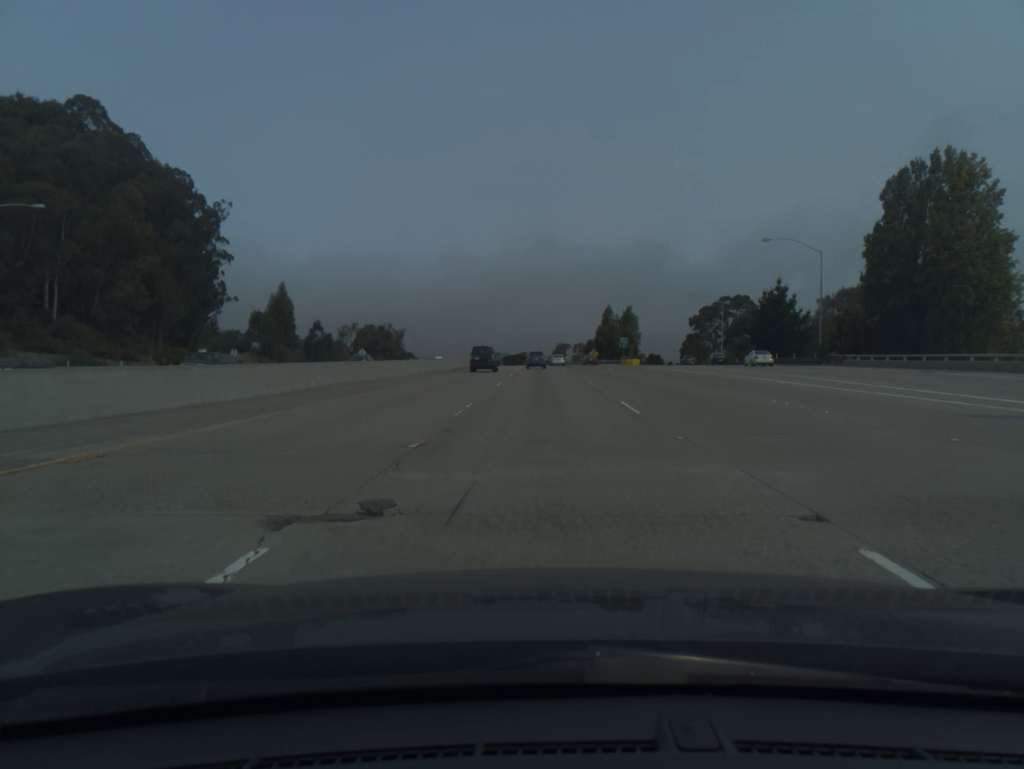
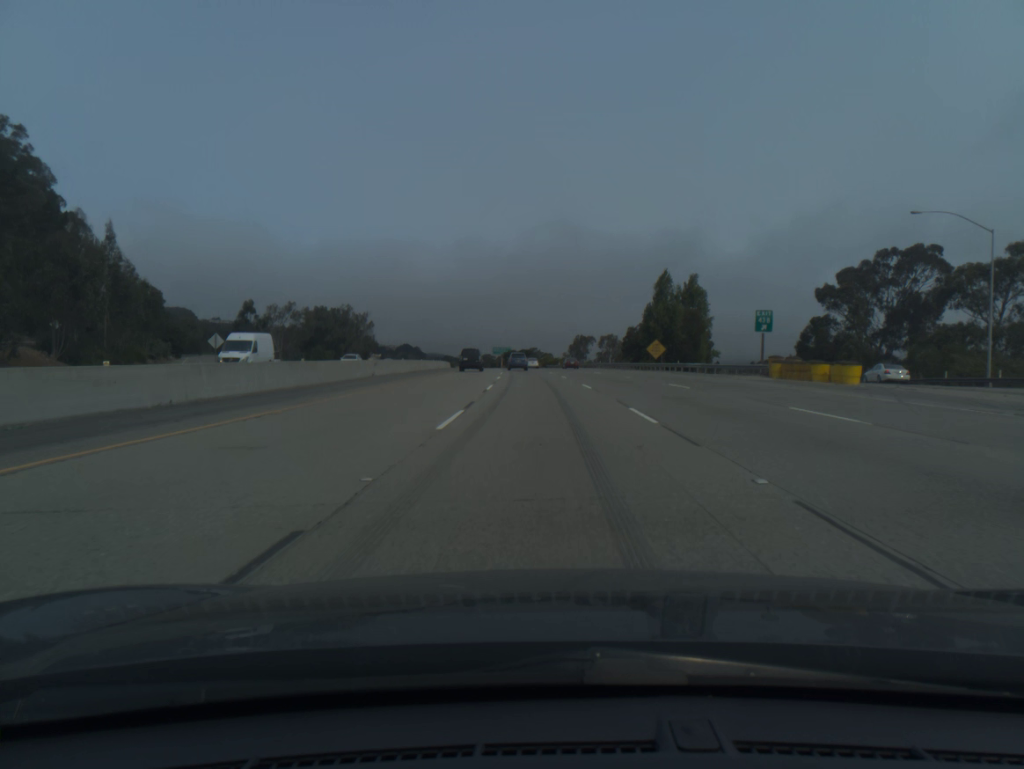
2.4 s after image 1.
(-0.2, +75.5) m; -1°
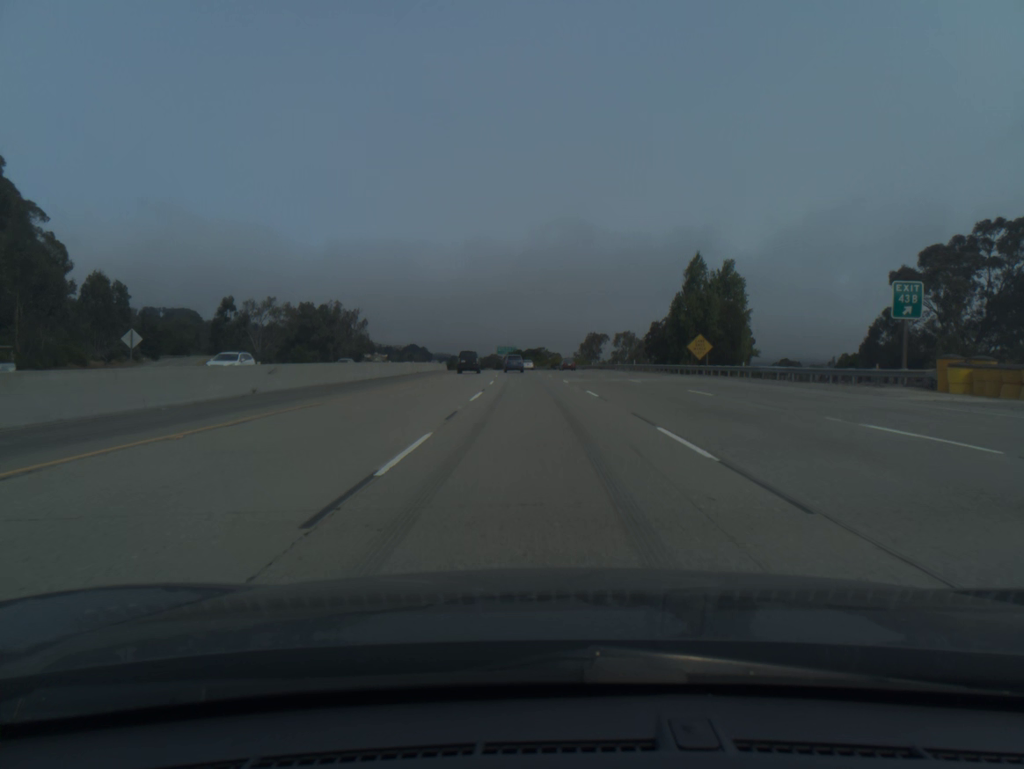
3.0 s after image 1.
(-0.1, +19.0) m; -1°
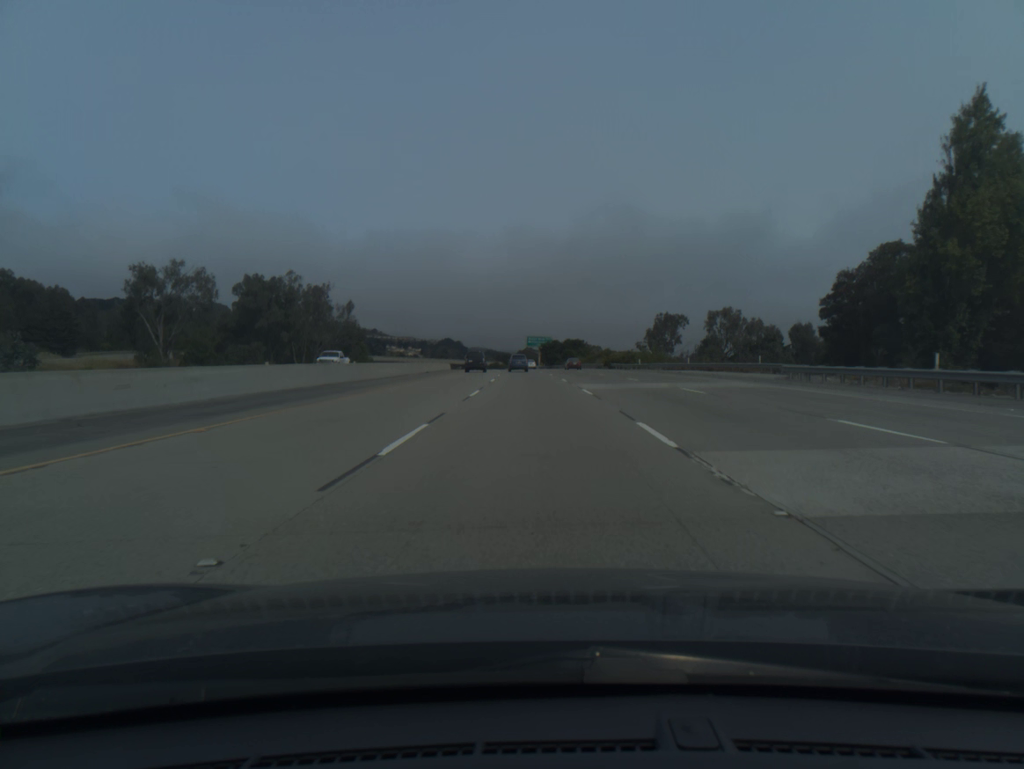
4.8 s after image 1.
(-1.2, +57.2) m; -3°
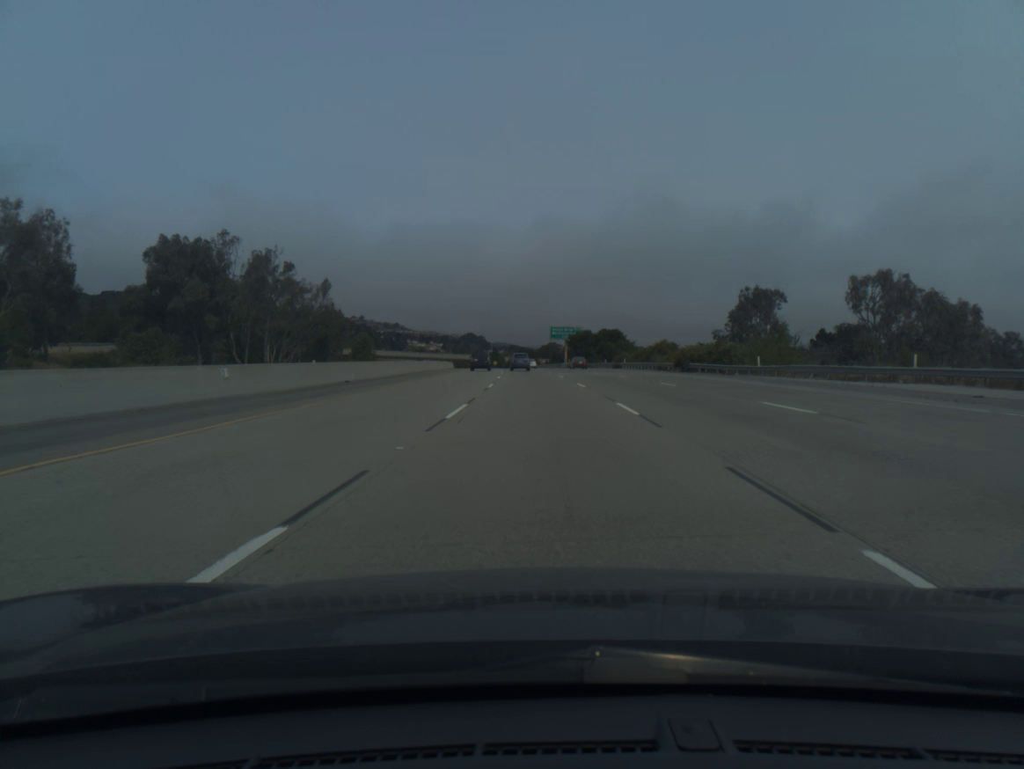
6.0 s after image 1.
(-0.6, +38.3) m; -2°
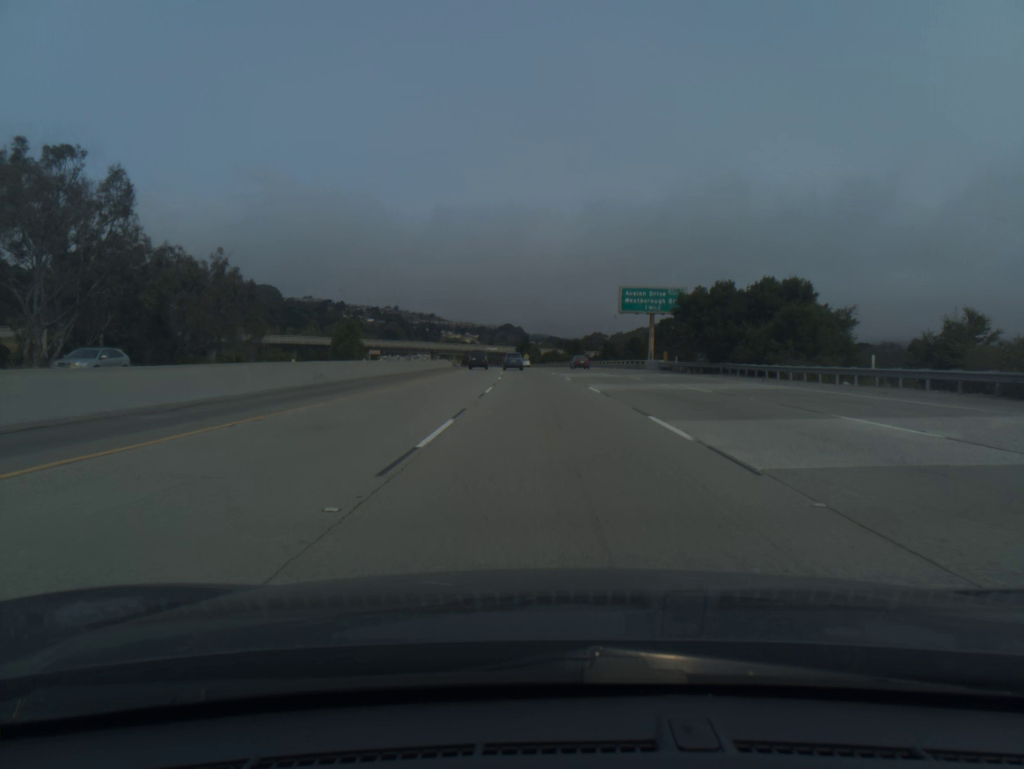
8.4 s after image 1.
(-2.0, +77.0) m; -3°
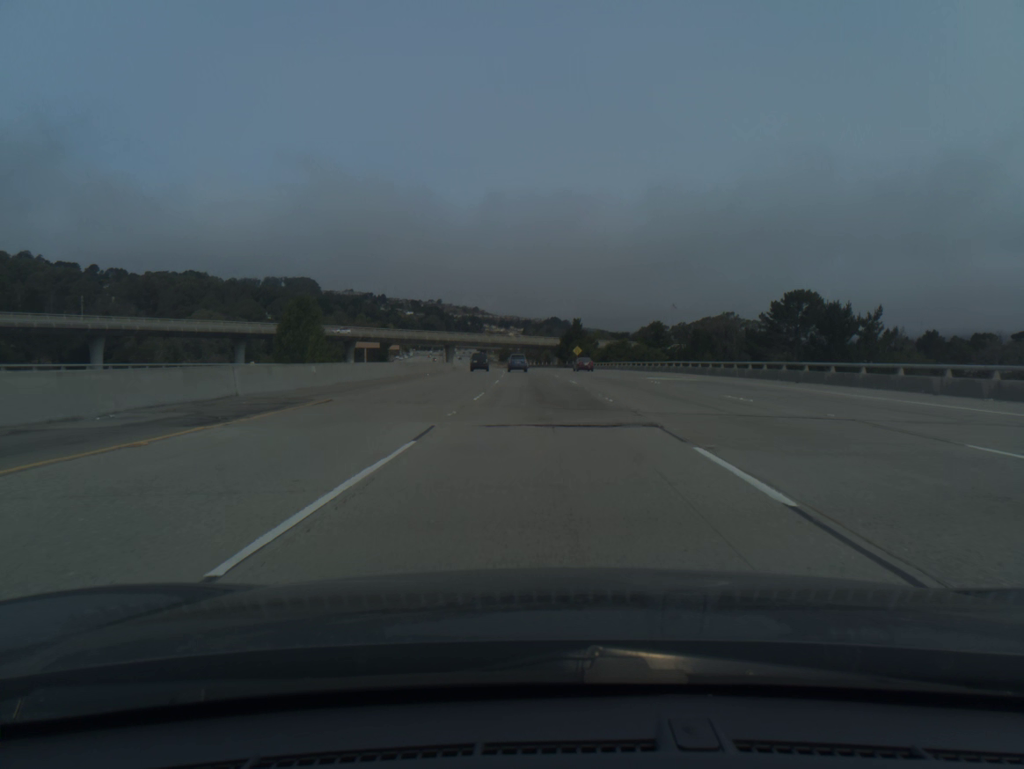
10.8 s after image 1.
(-1.9, +77.7) m; -3°
